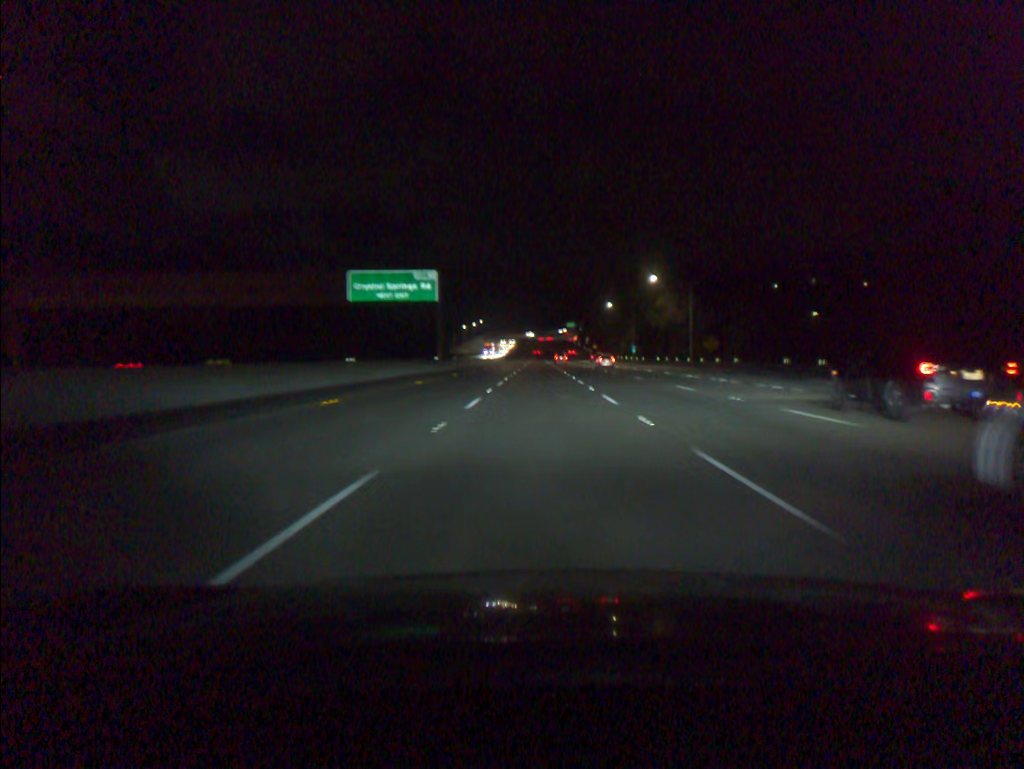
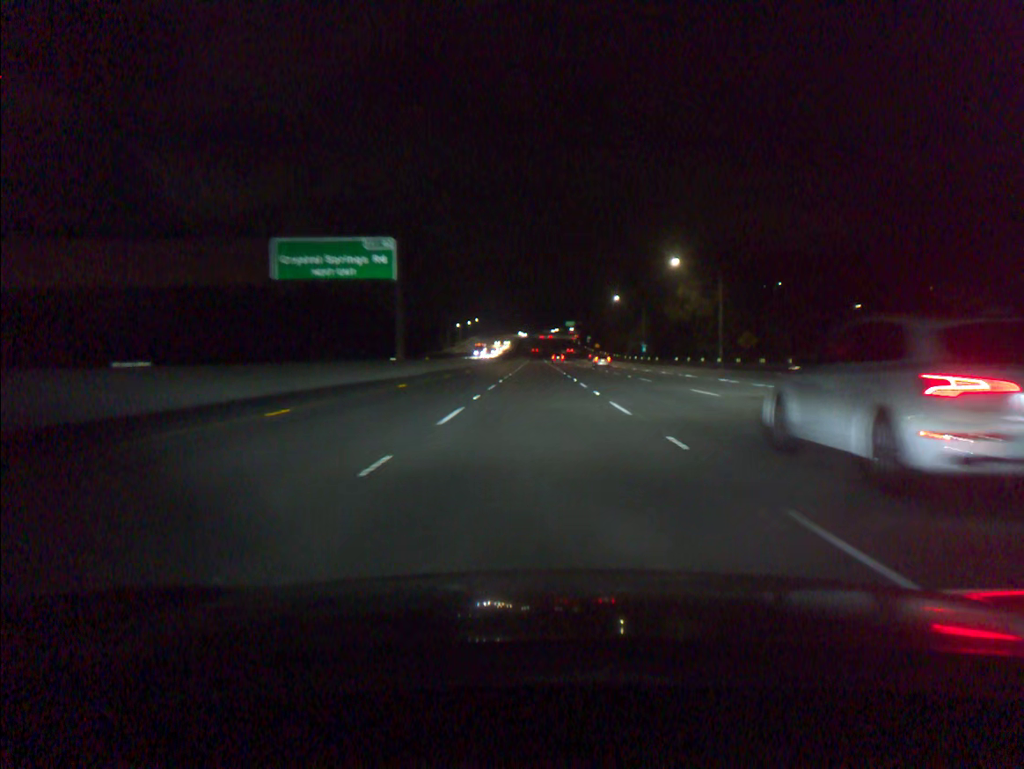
(0.0, +18.3) m; 0°
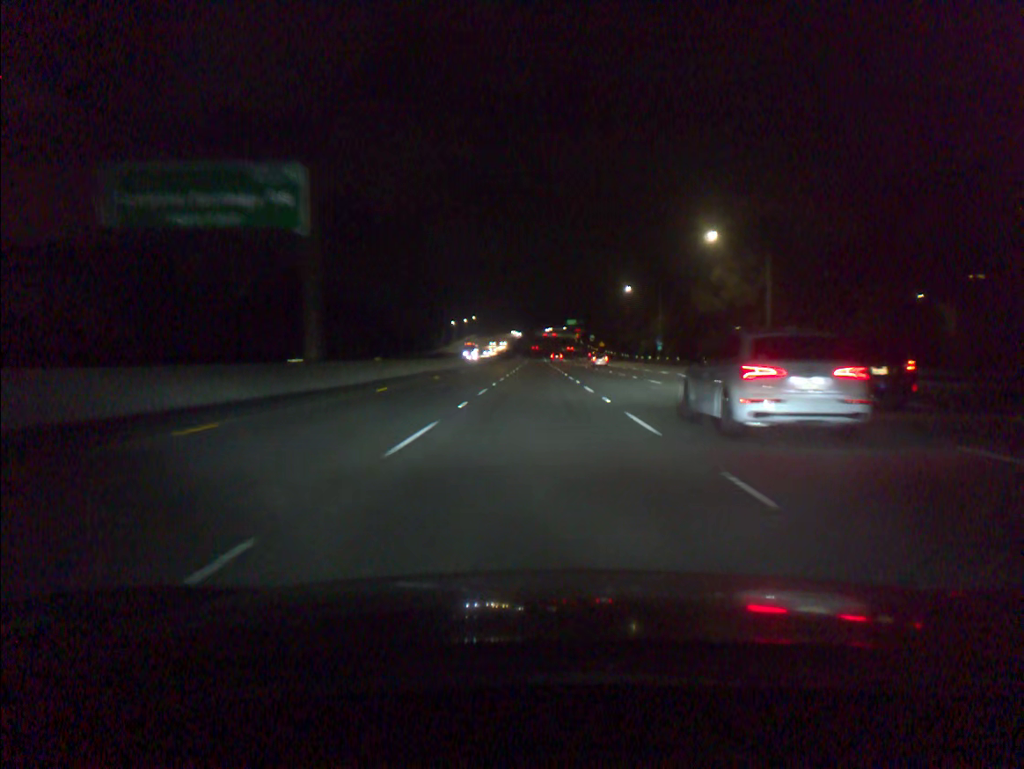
(0.0, +18.3) m; 0°
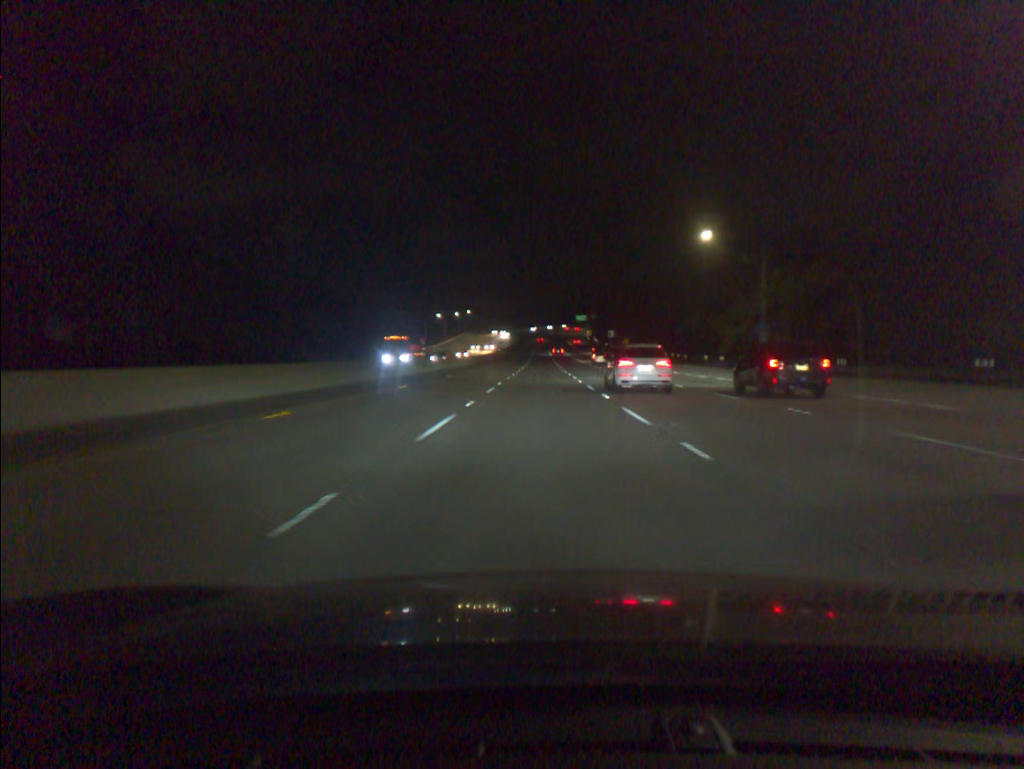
(-0.2, +55.0) m; 0°
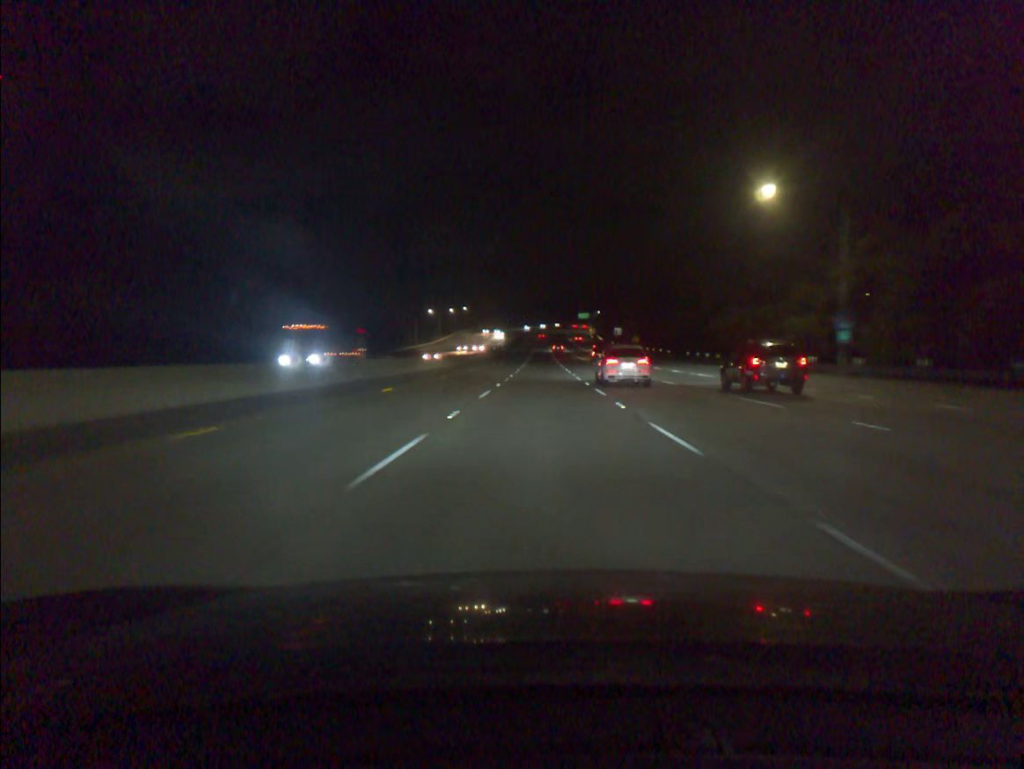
(0.0, +18.3) m; 0°
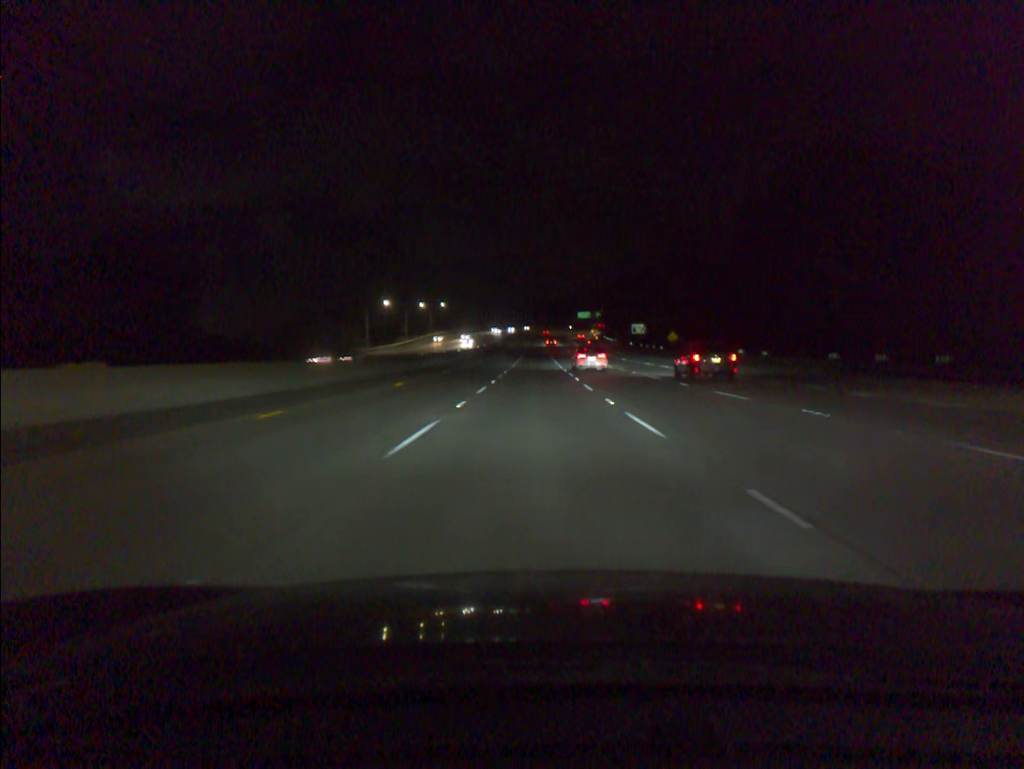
(+0.2, +54.9) m; 0°
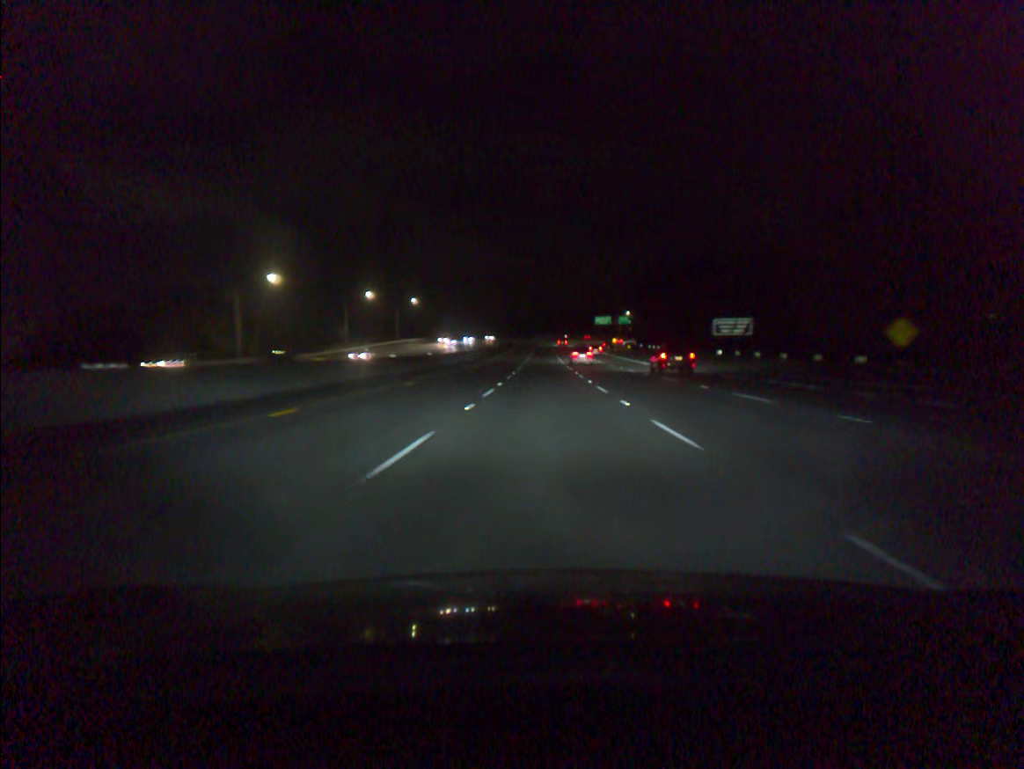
(-0.4, +72.9) m; -1°
